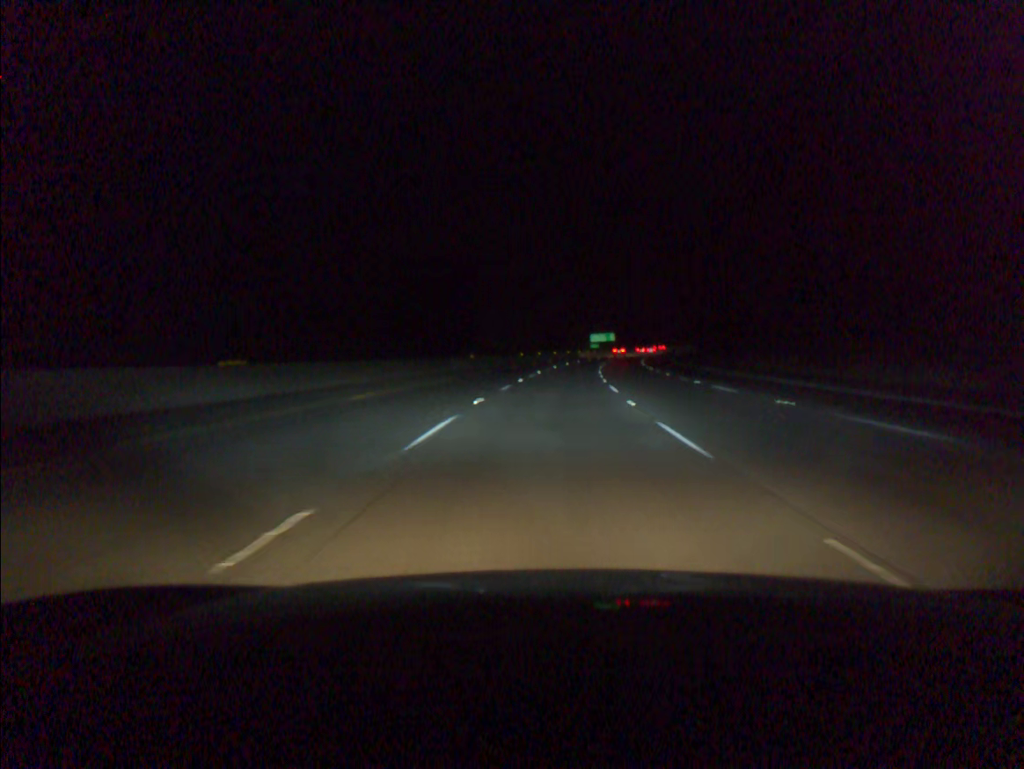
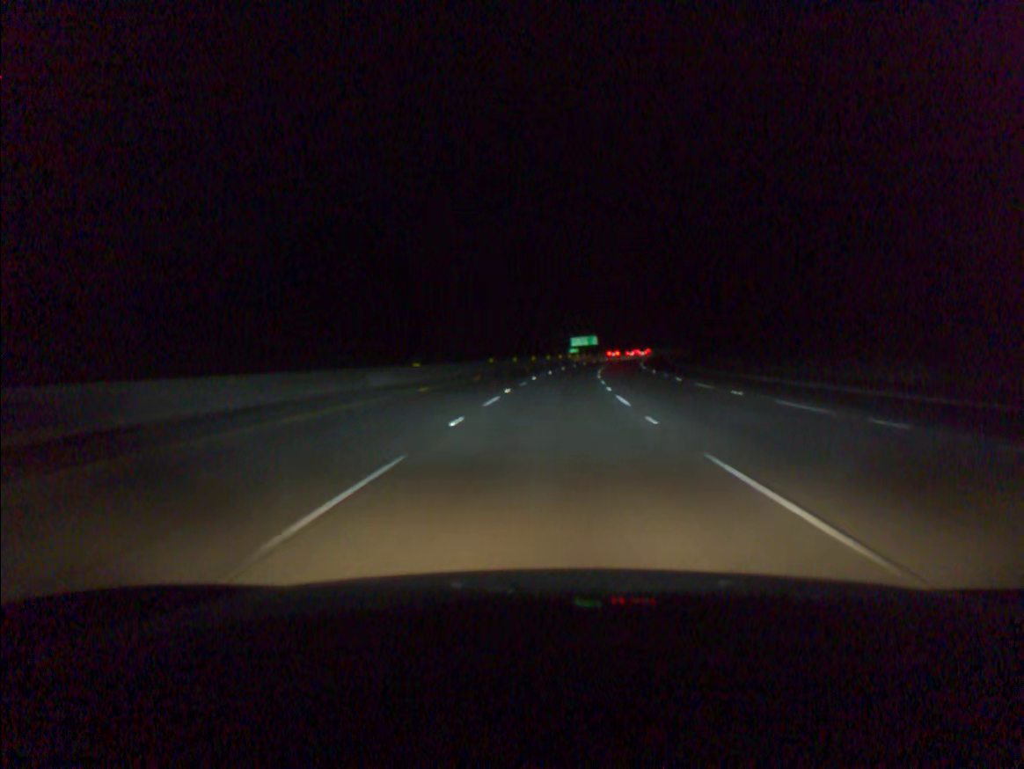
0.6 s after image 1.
(+0.2, +19.4) m; +2°
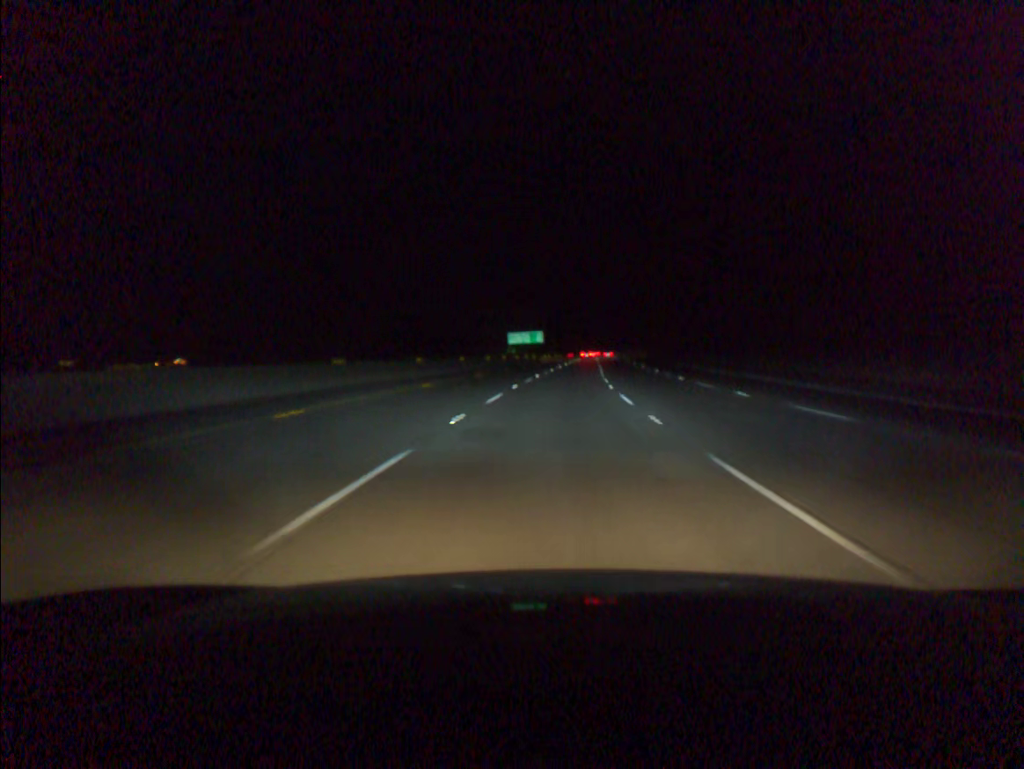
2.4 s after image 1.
(+2.3, +58.2) m; +5°
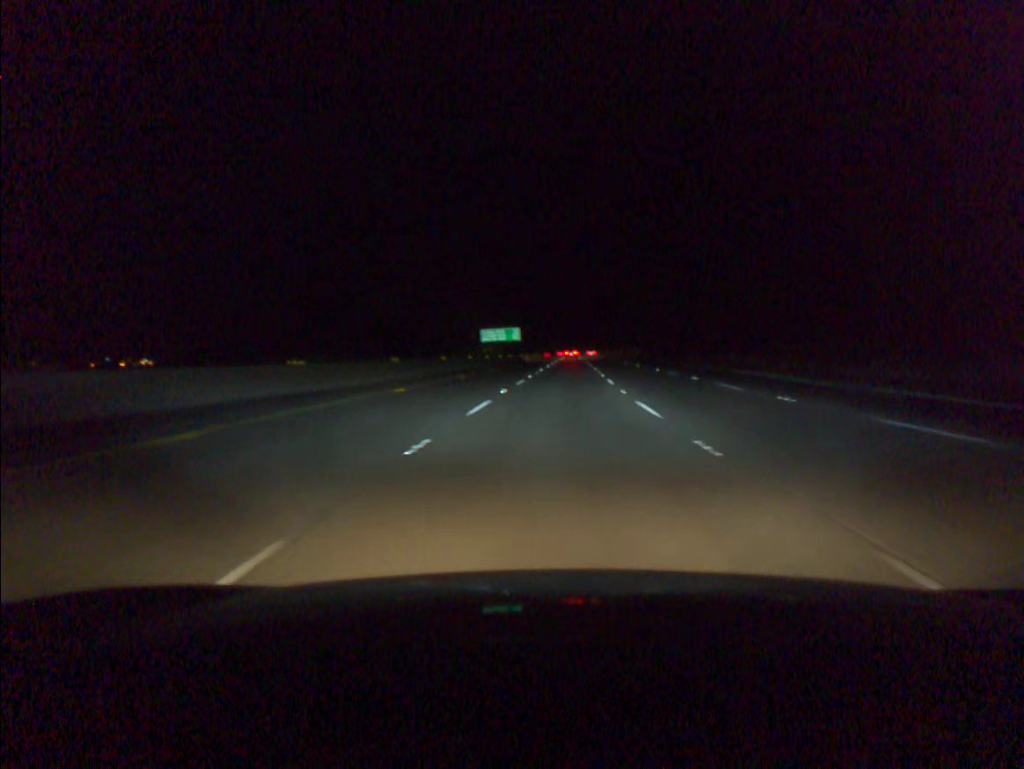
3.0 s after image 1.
(+0.3, +19.4) m; +2°
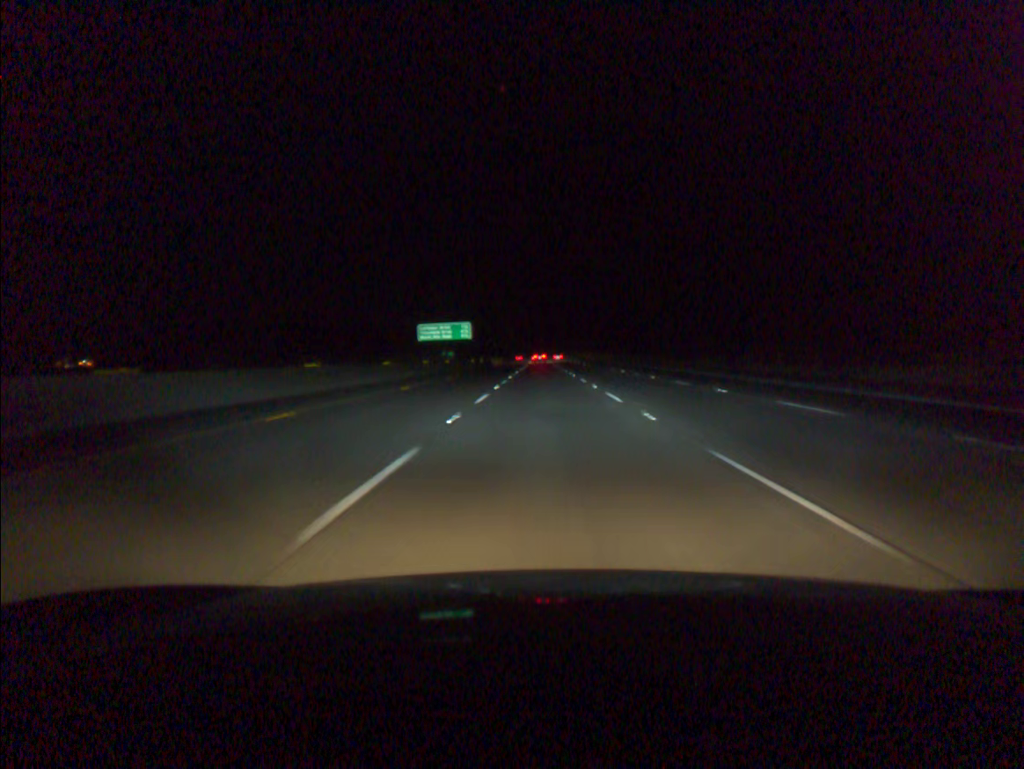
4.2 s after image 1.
(+1.0, +38.8) m; +3°
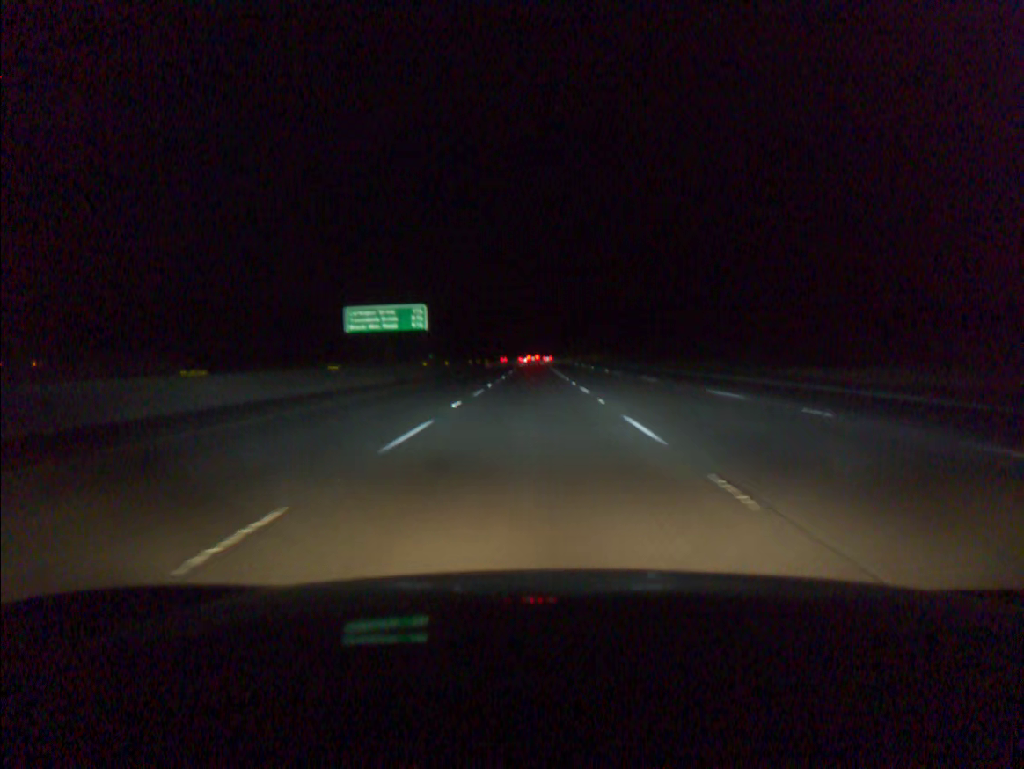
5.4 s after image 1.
(+0.2, +38.8) m; 0°
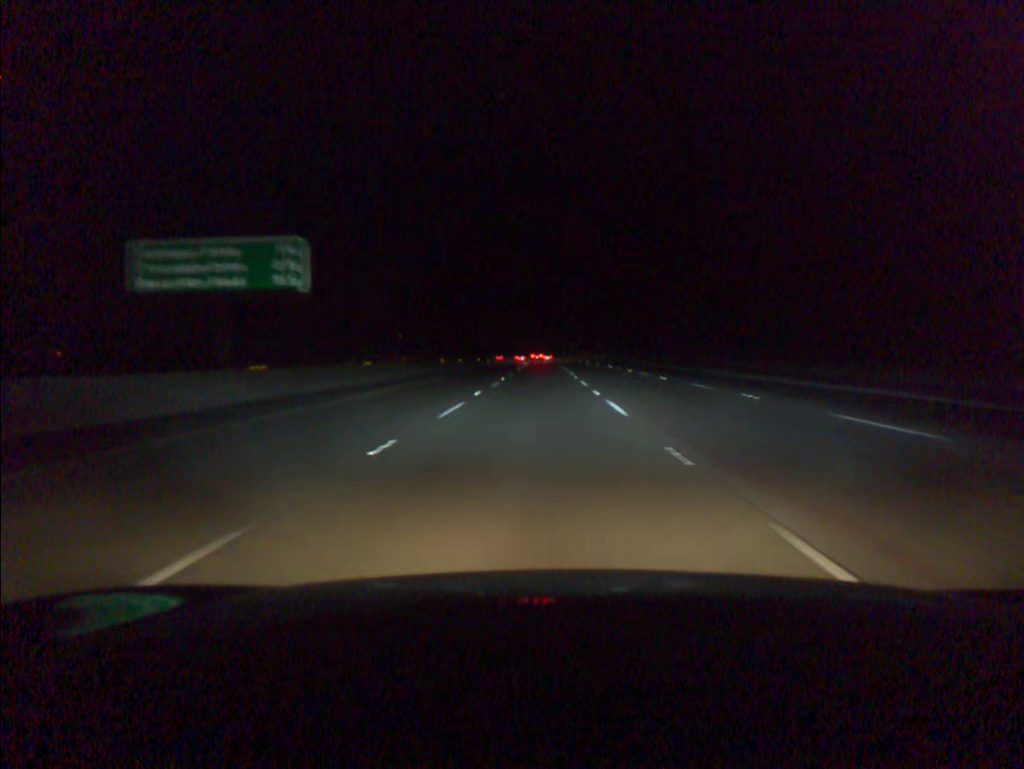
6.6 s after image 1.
(-0.2, +38.8) m; -1°
